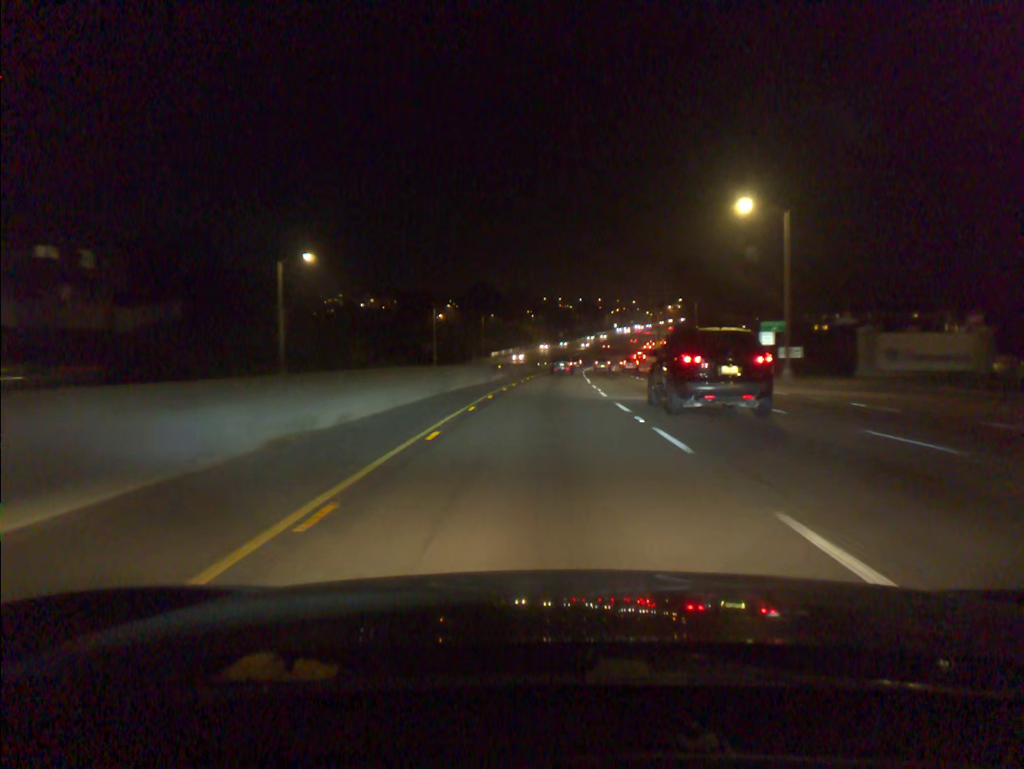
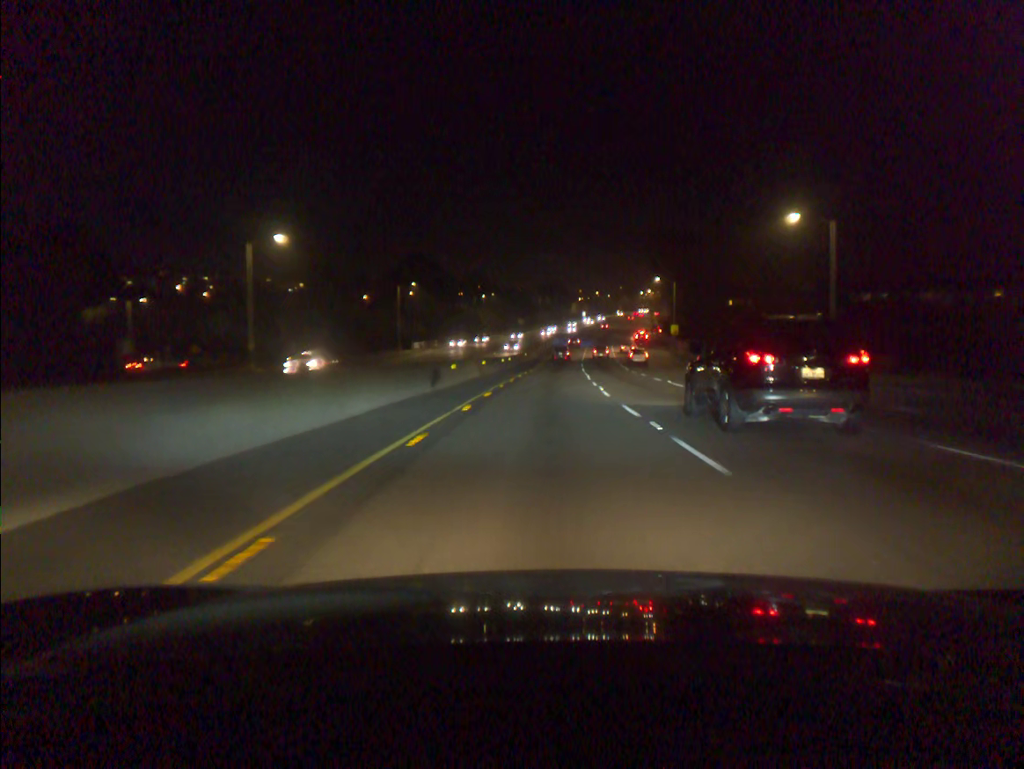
(+1.4, +61.3) m; +3°
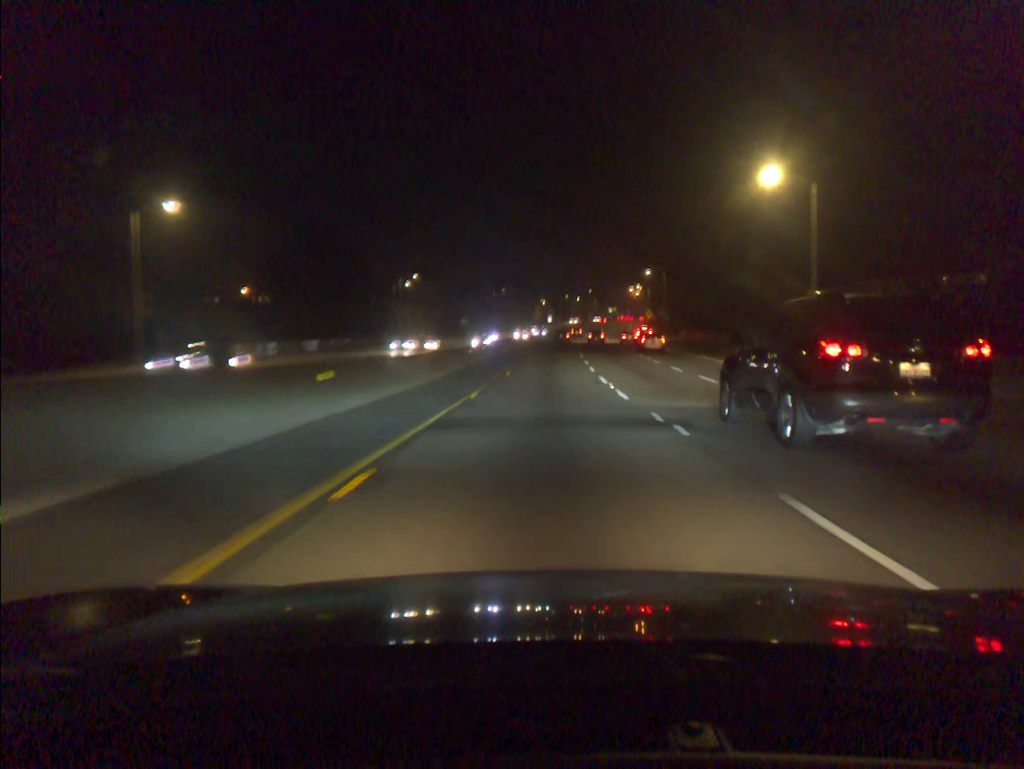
(+1.4, +63.7) m; +3°
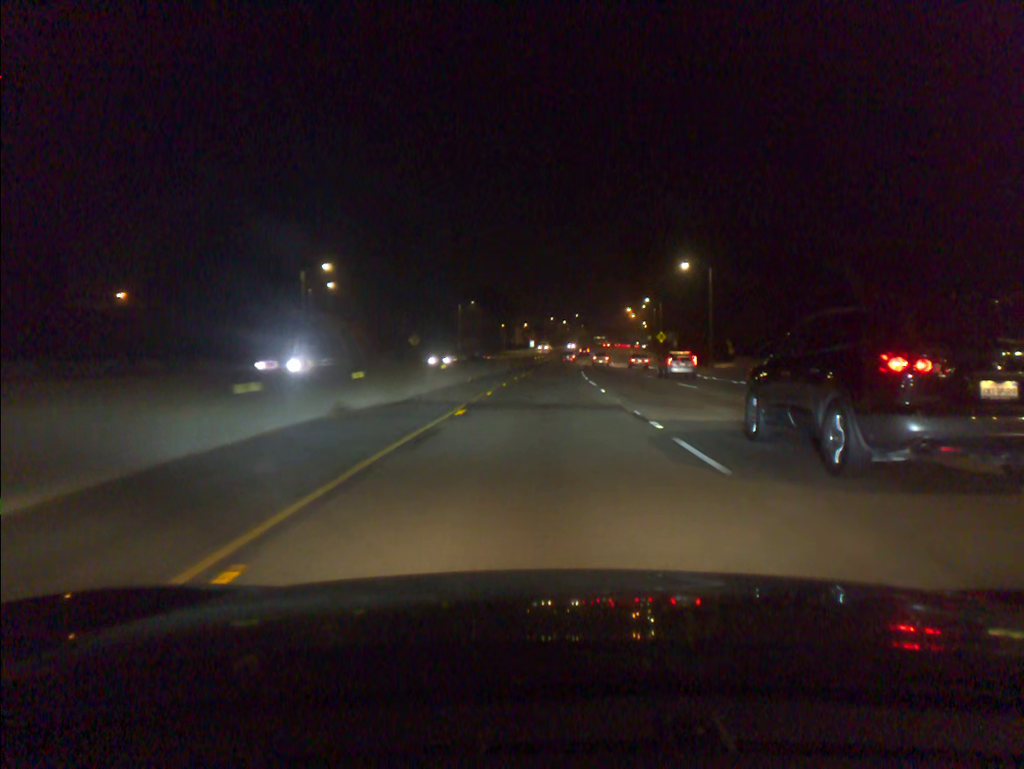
(+0.4, +39.3) m; +1°
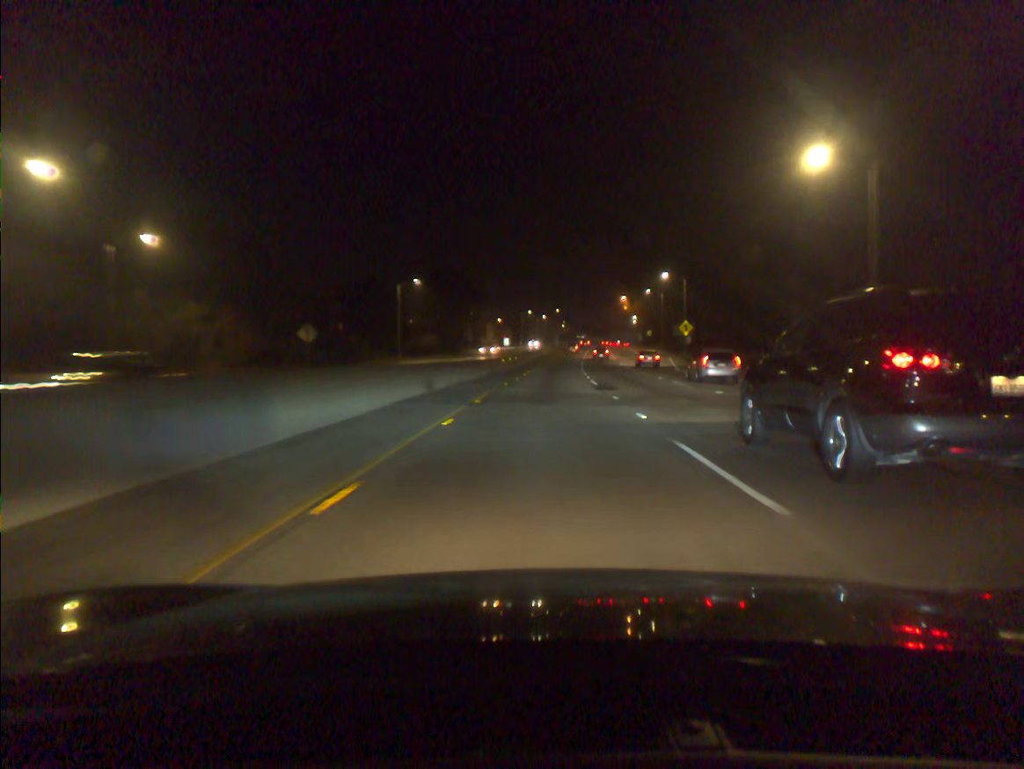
(+0.5, +38.6) m; +2°
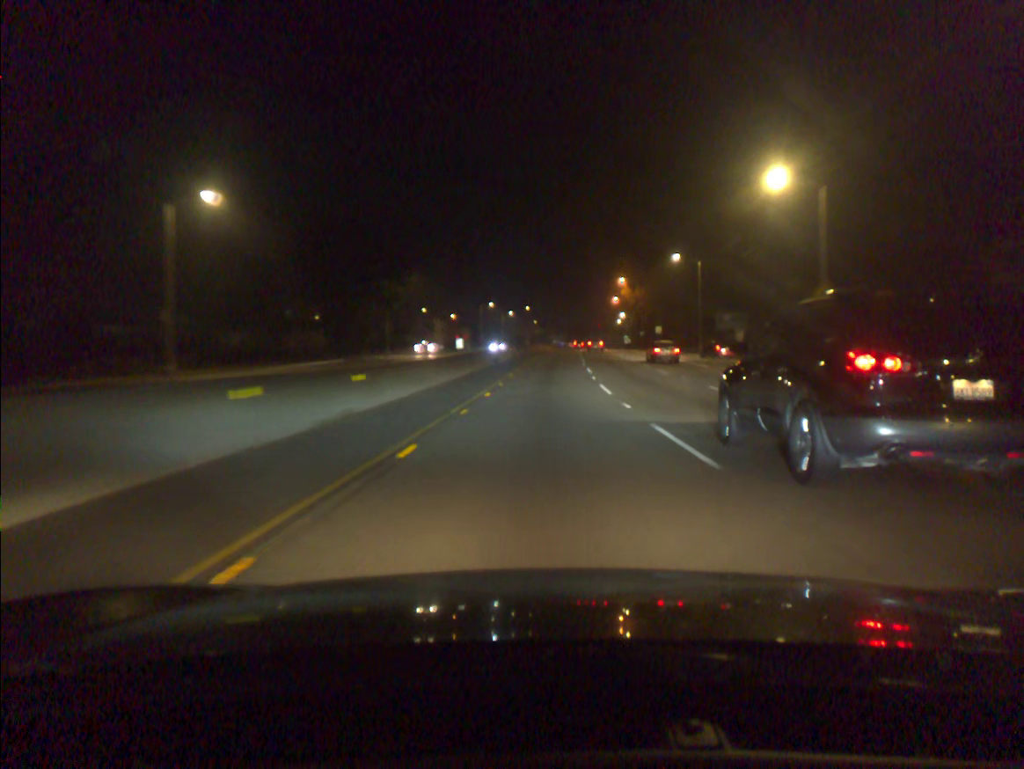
(+0.9, +51.4) m; +2°
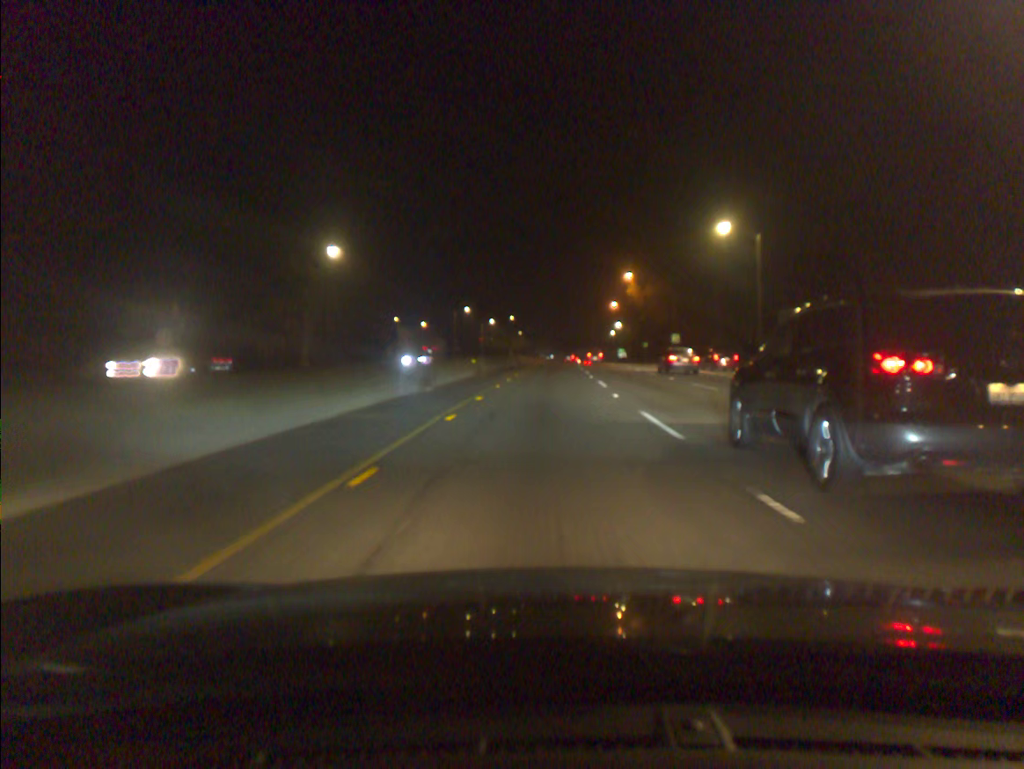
(+0.2, +26.1) m; +1°
